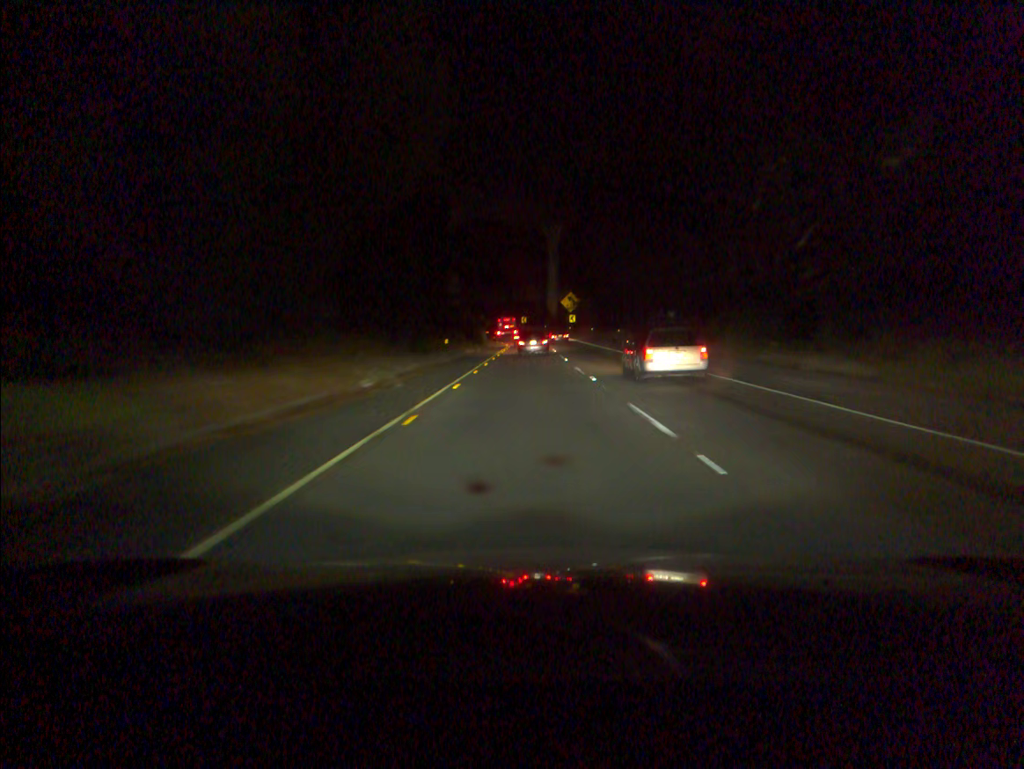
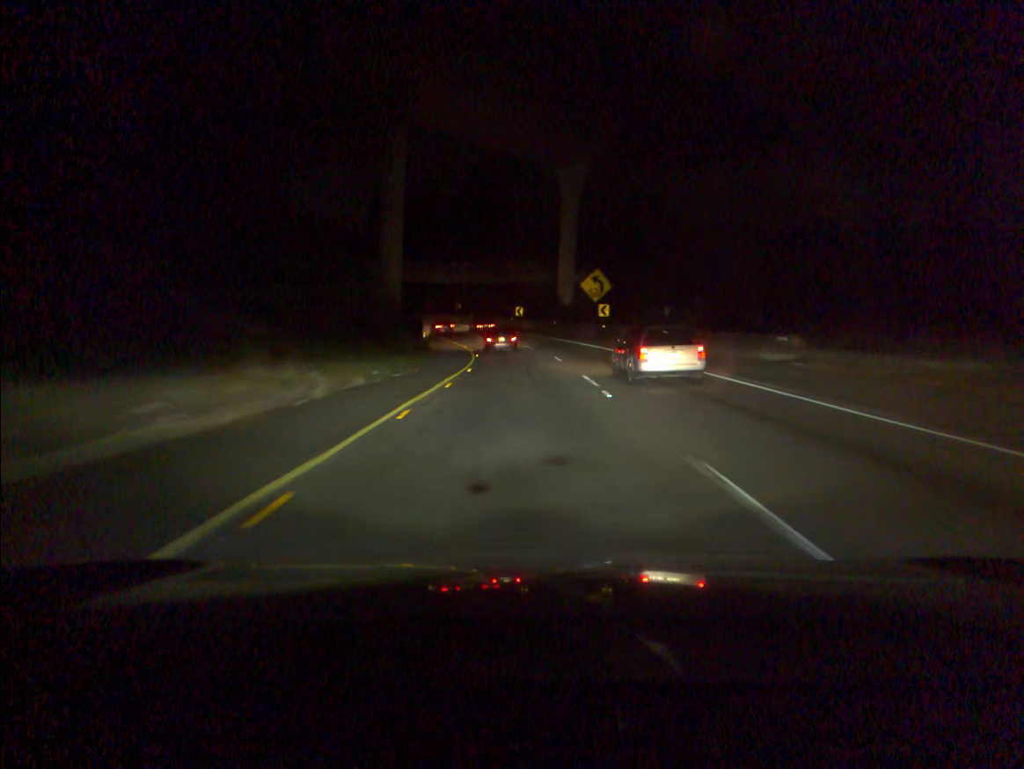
(+0.2, +50.9) m; 0°
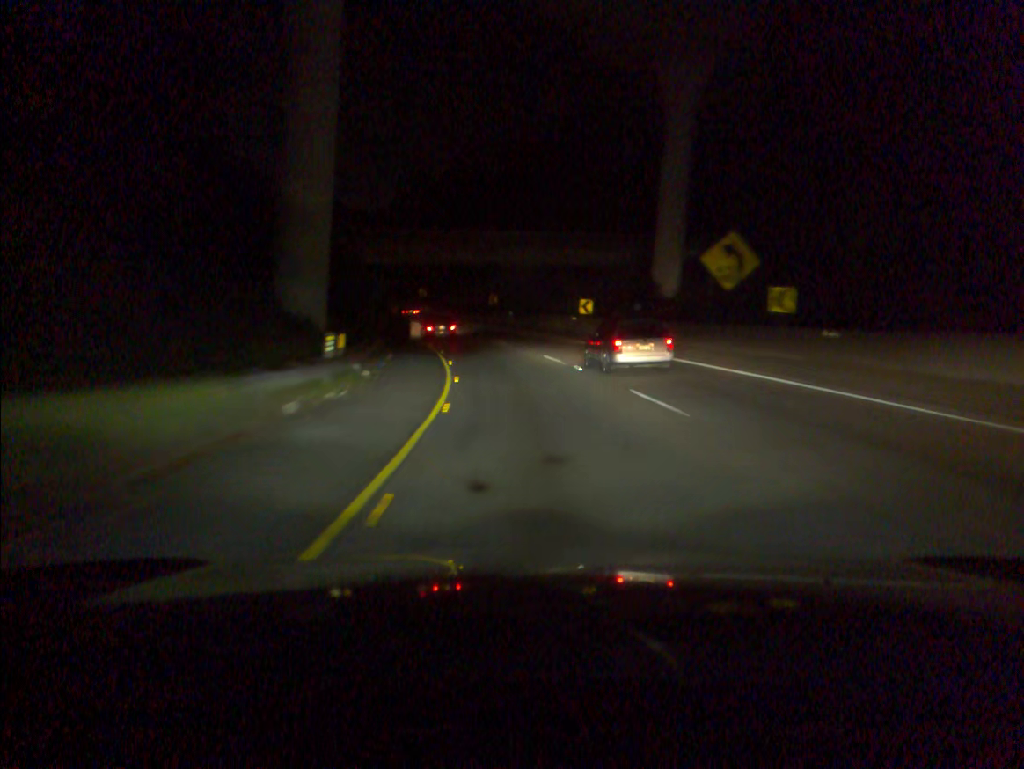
(-0.9, +35.8) m; -4°
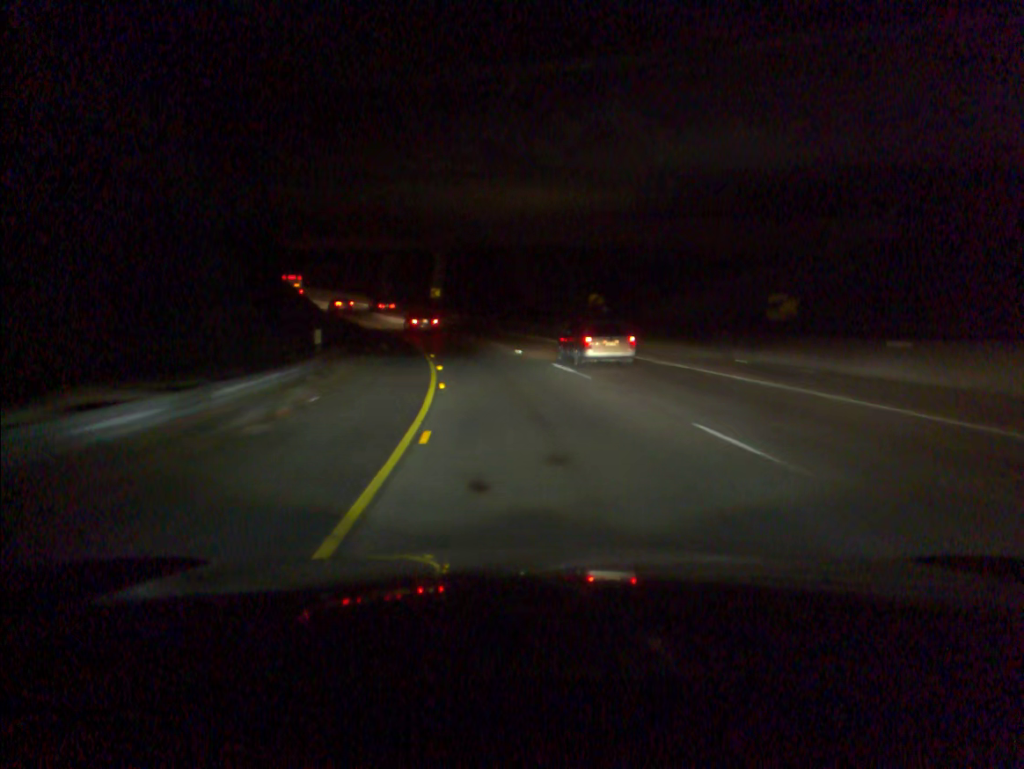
(-4.9, +46.3) m; -14°
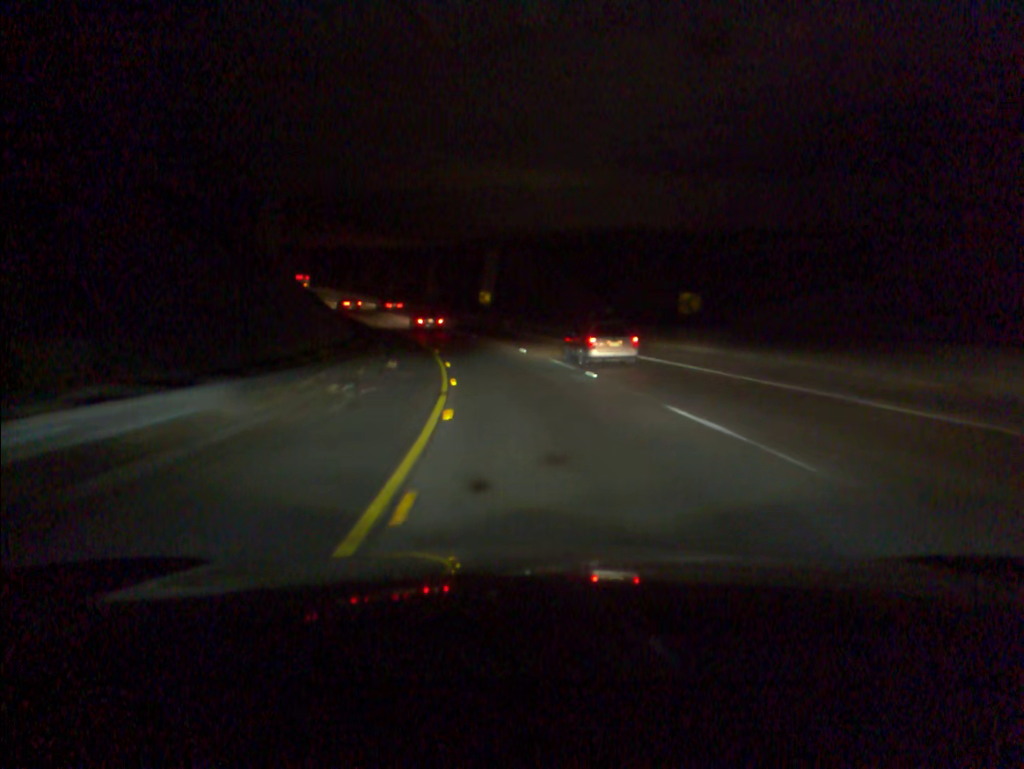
(-0.4, +11.7) m; -4°
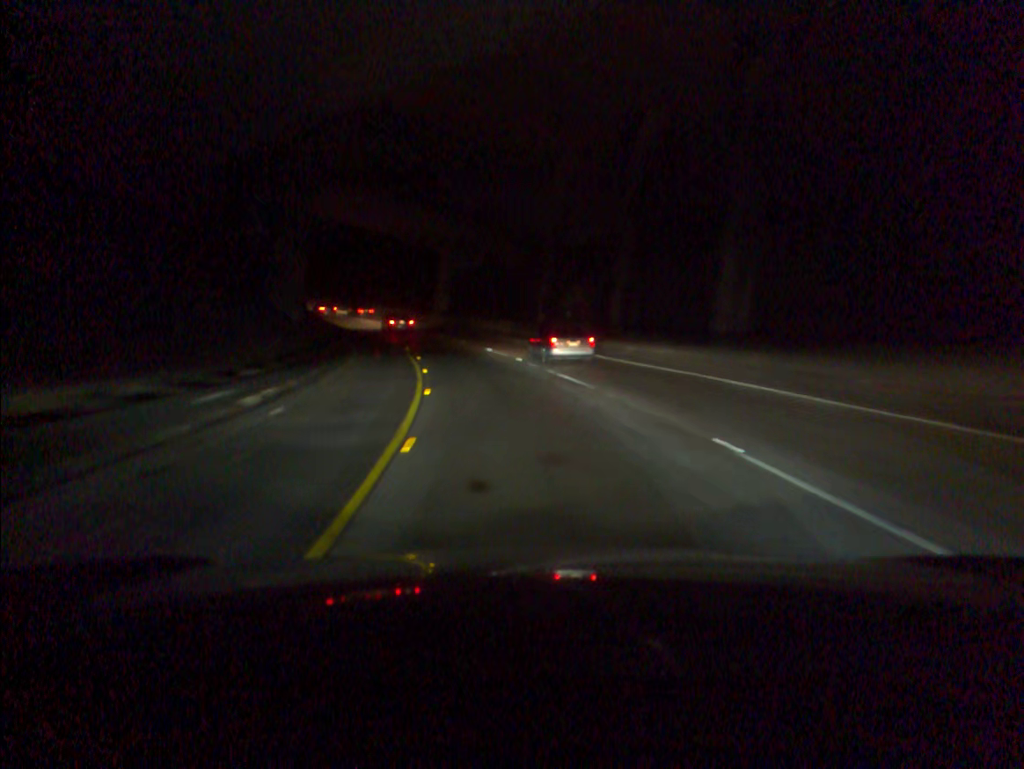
(-8.5, +59.1) m; -17°
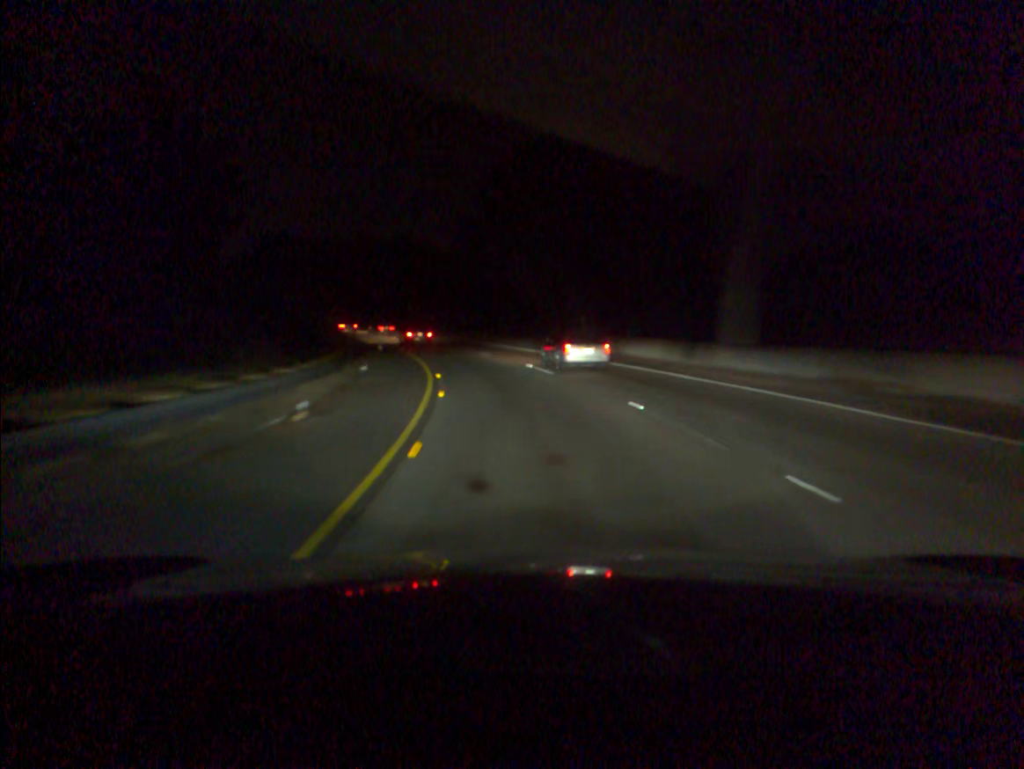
(-7.3, +49.8) m; -16°
